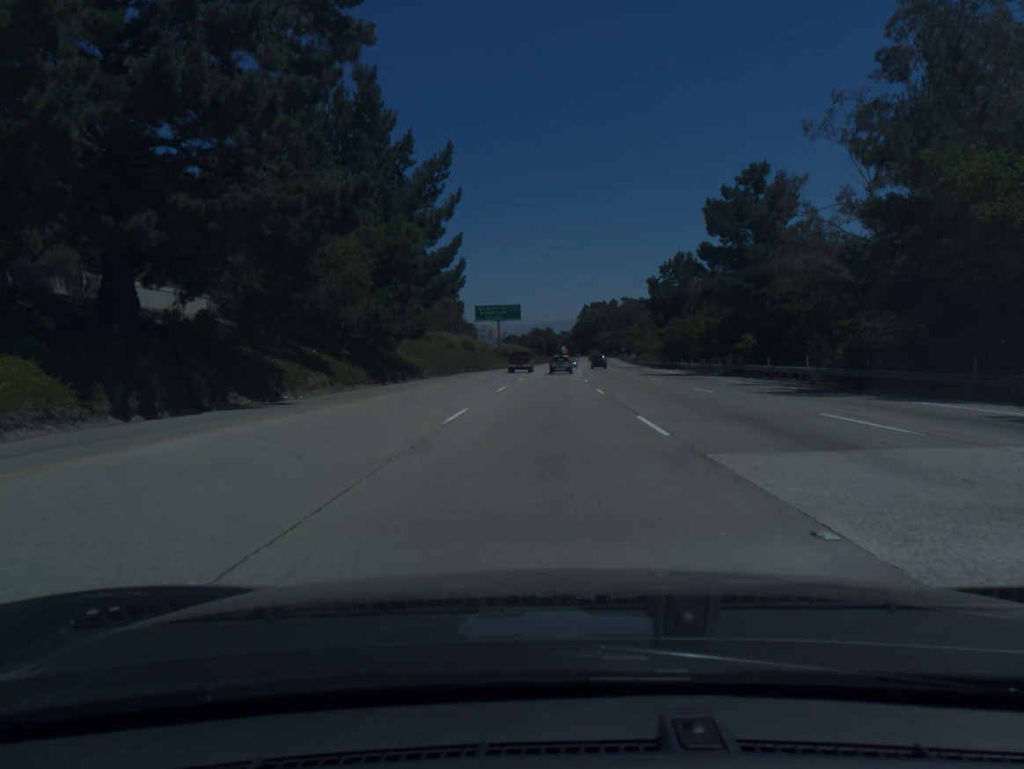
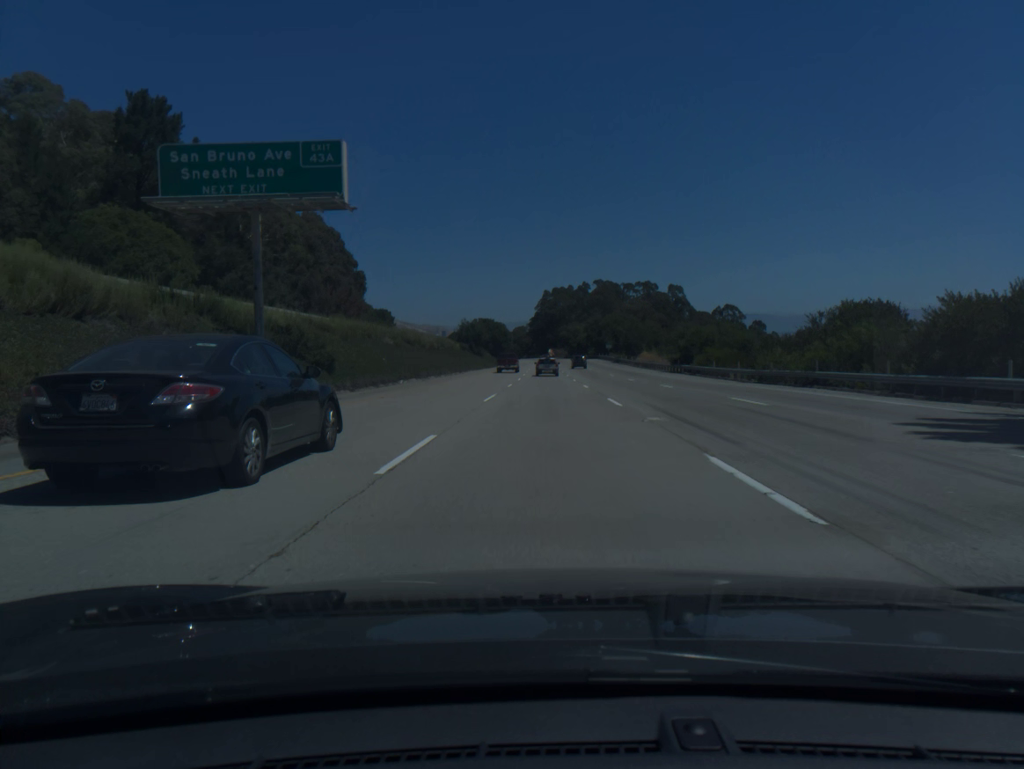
(+2.7, +93.9) m; +3°
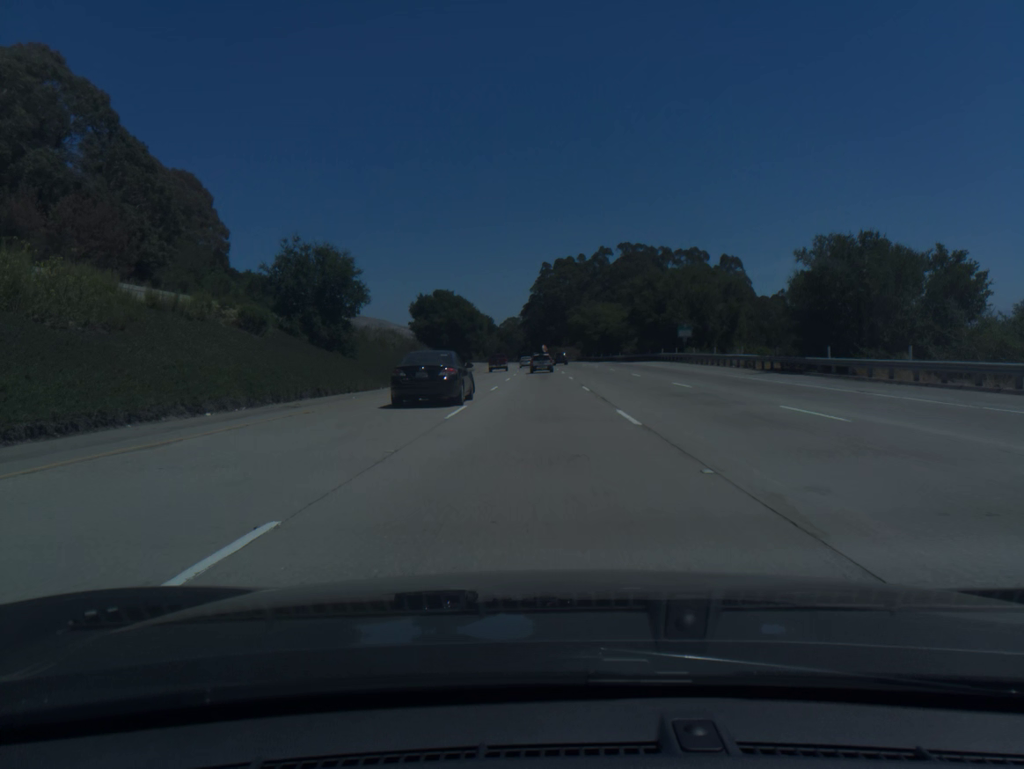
(+0.6, +94.0) m; 0°
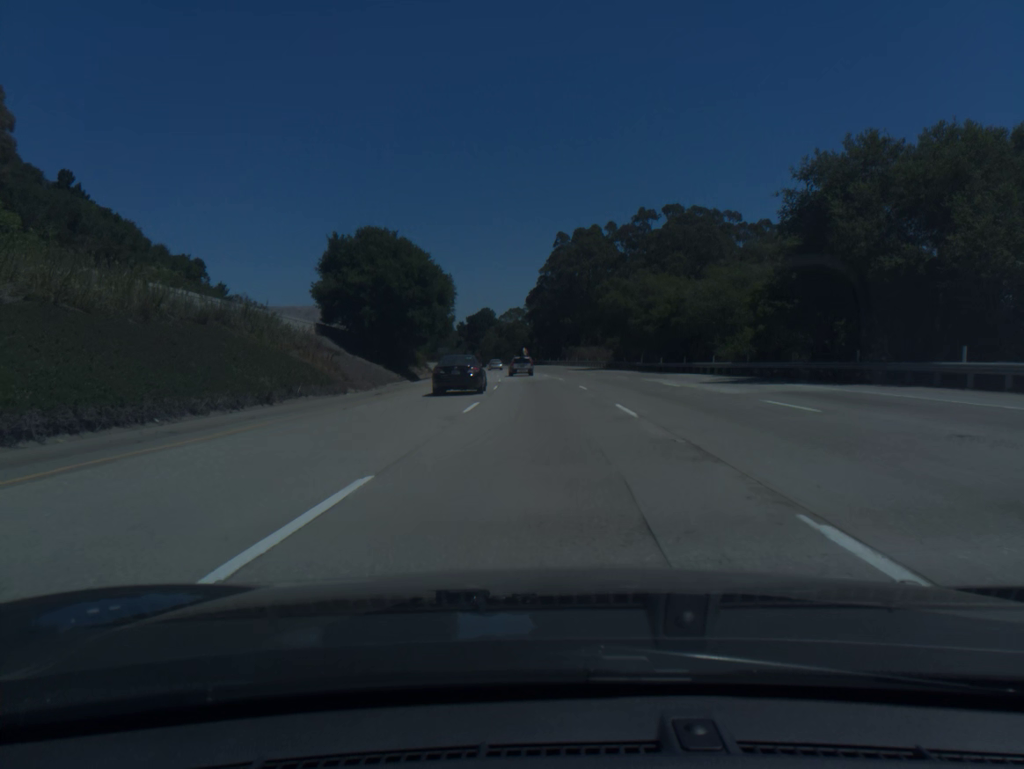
(-0.2, +56.1) m; -1°
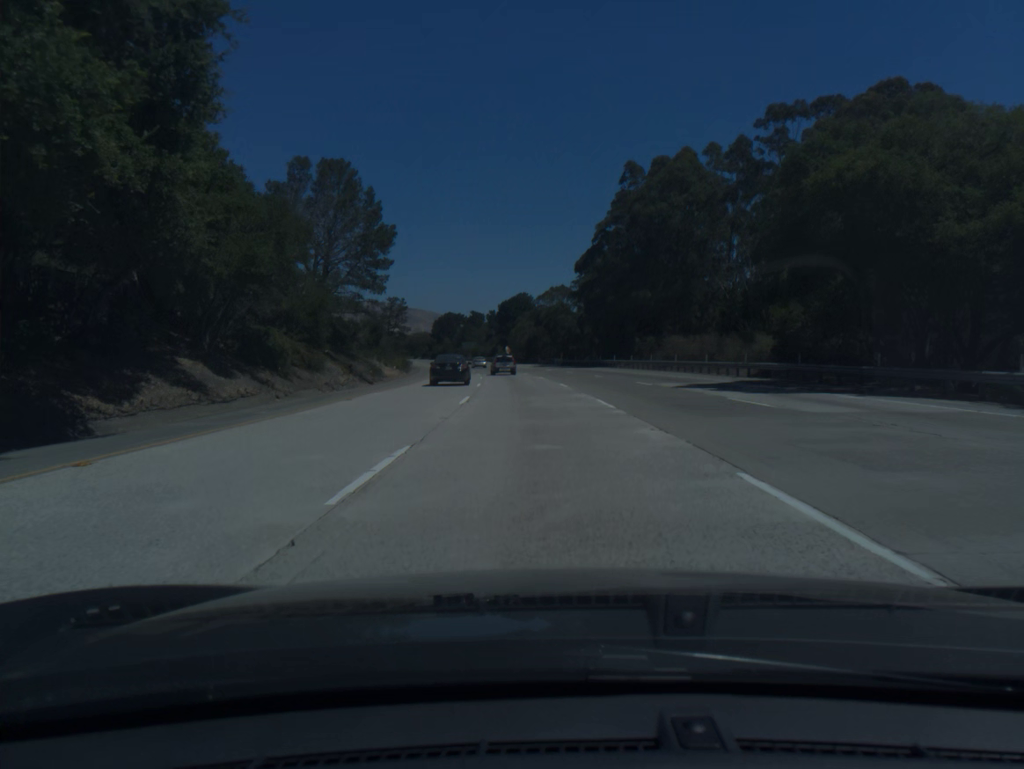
(-1.3, +55.9) m; -3°
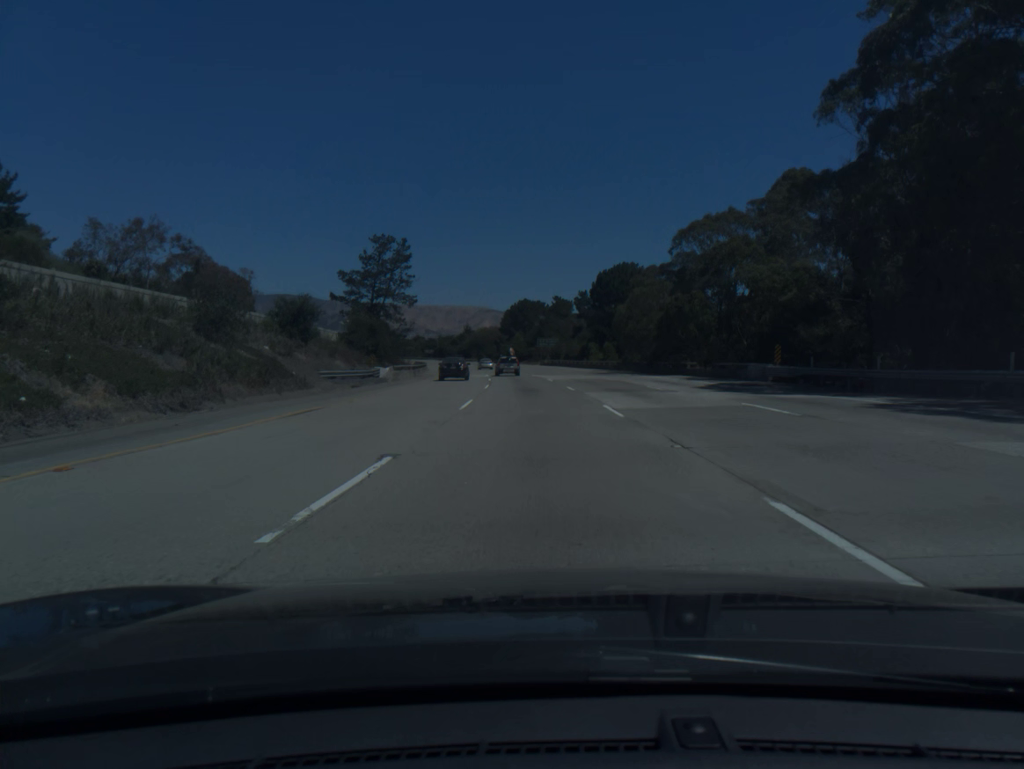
(-4.3, +74.1) m; -7°
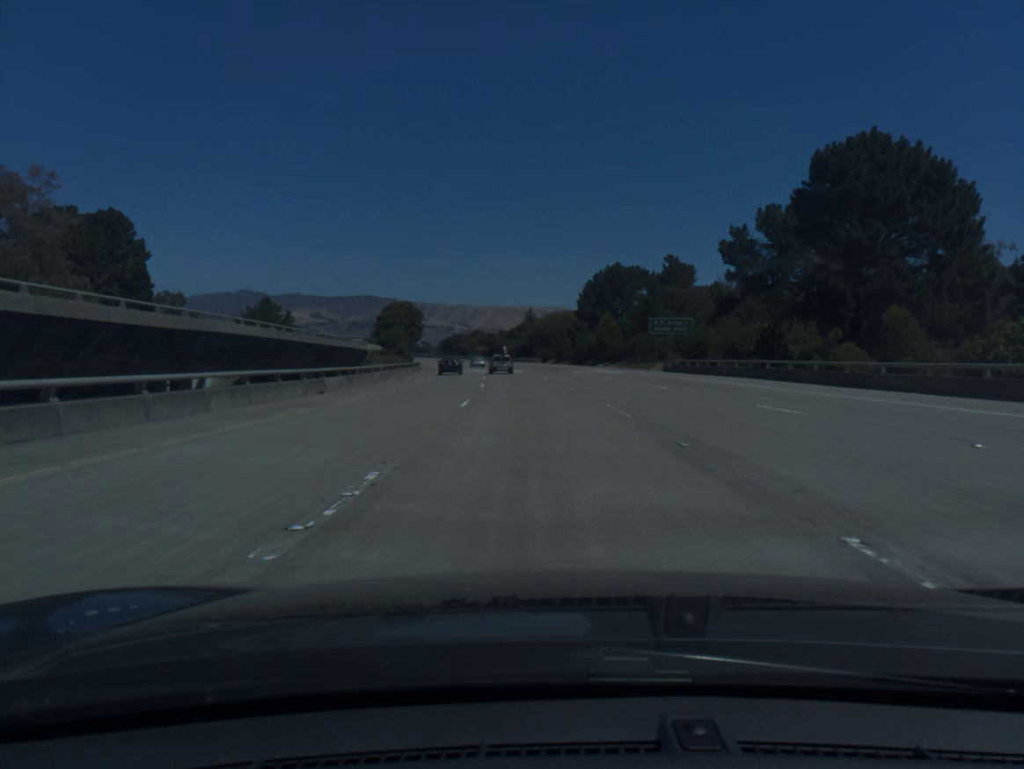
(-3.6, +74.1) m; -6°
